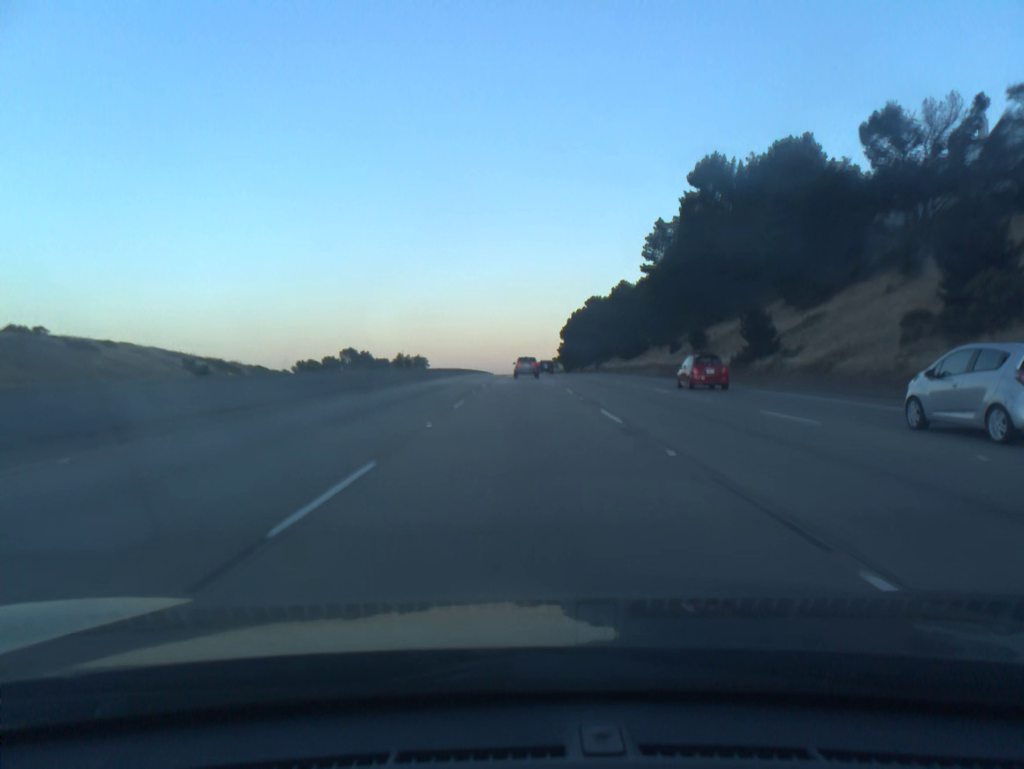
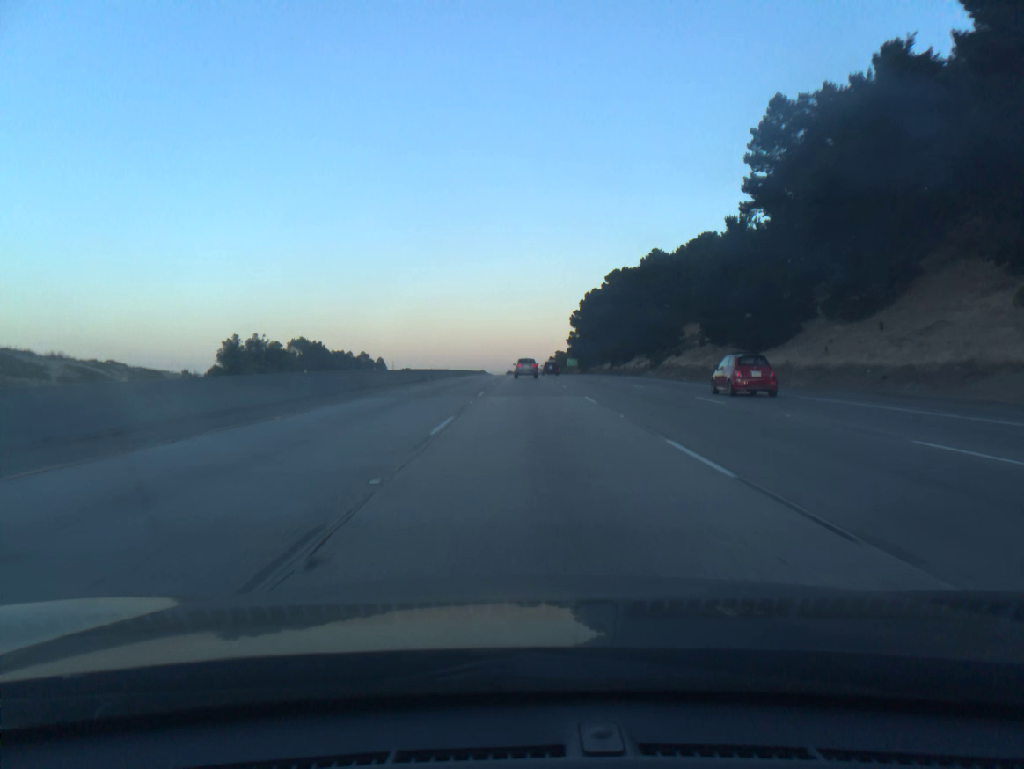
(-0.2, +65.5) m; 0°
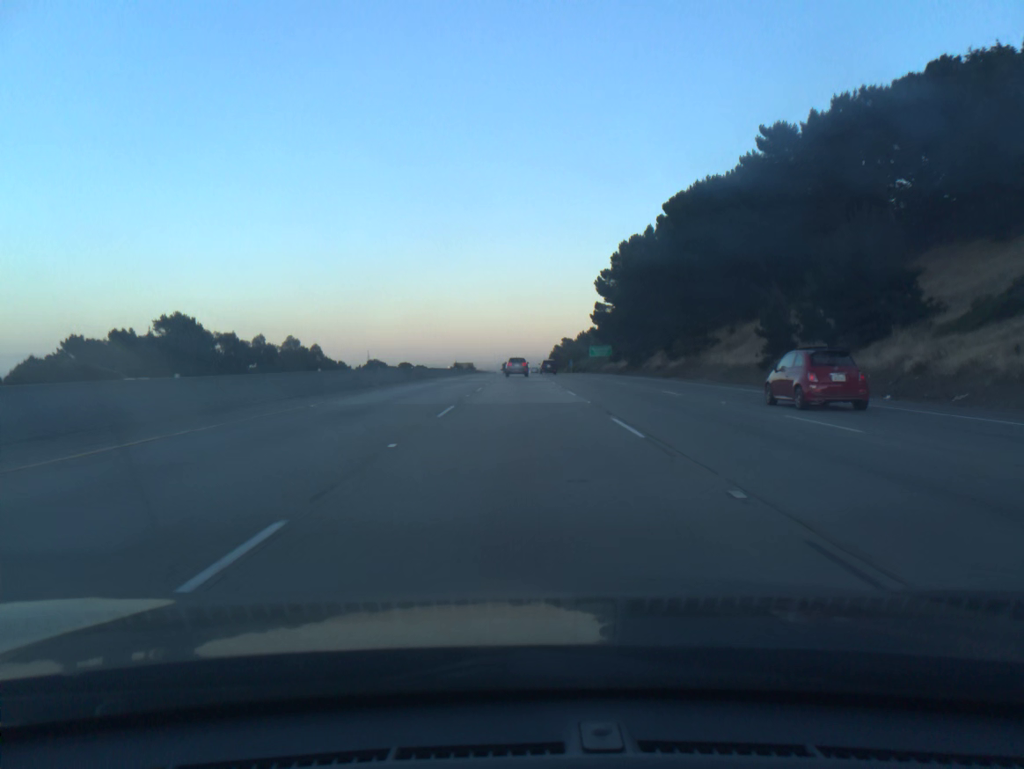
(+0.5, +83.9) m; 0°
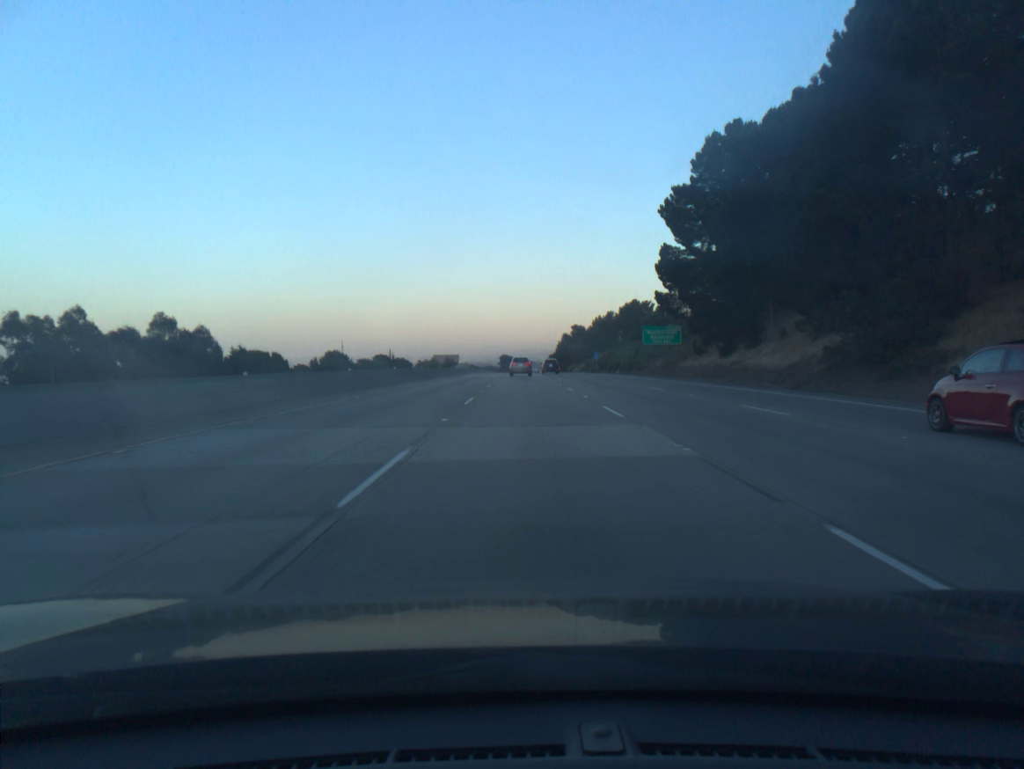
(-0.2, +68.8) m; 0°
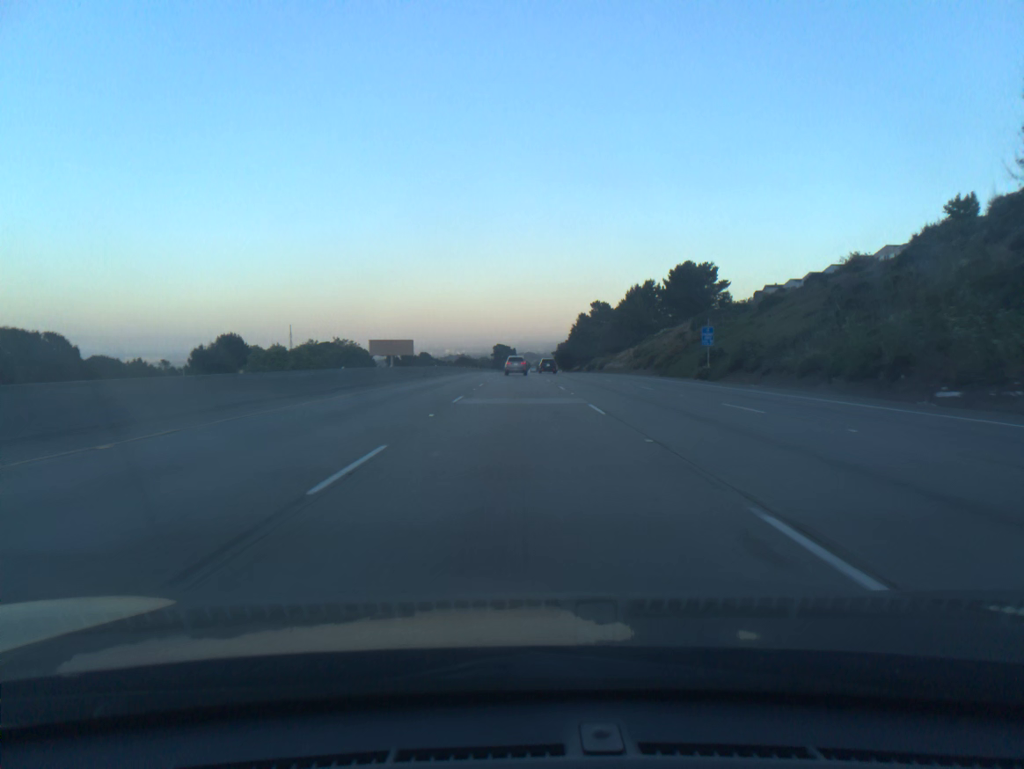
(+0.3, +87.4) m; 0°
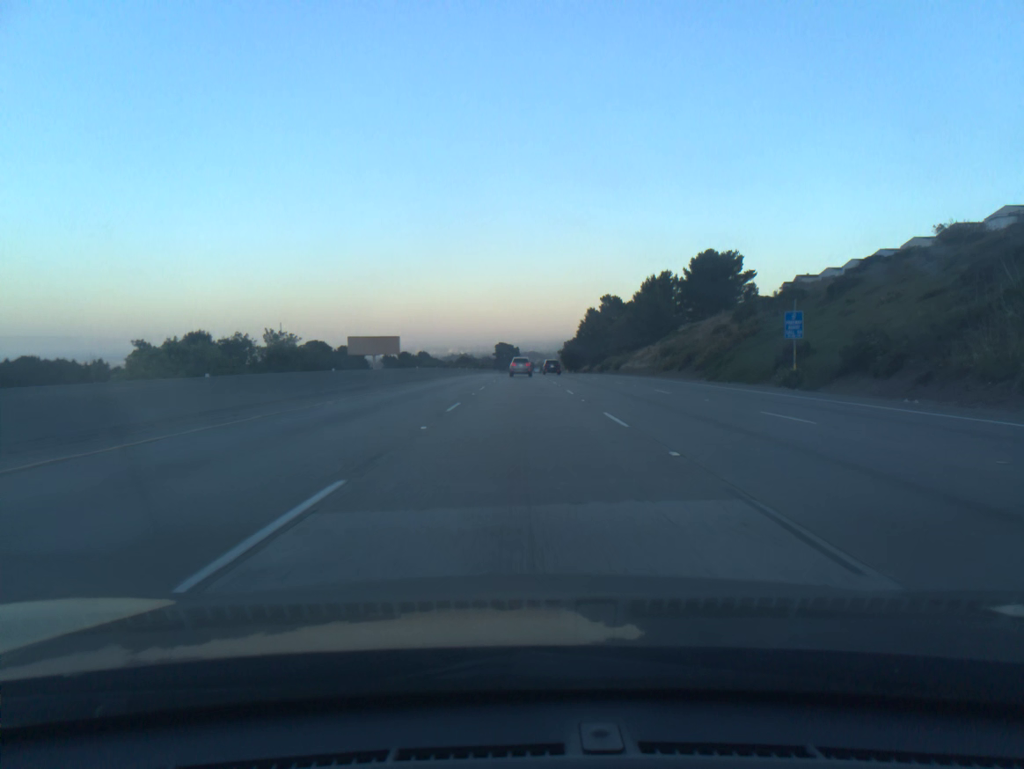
(0.0, +17.6) m; 0°
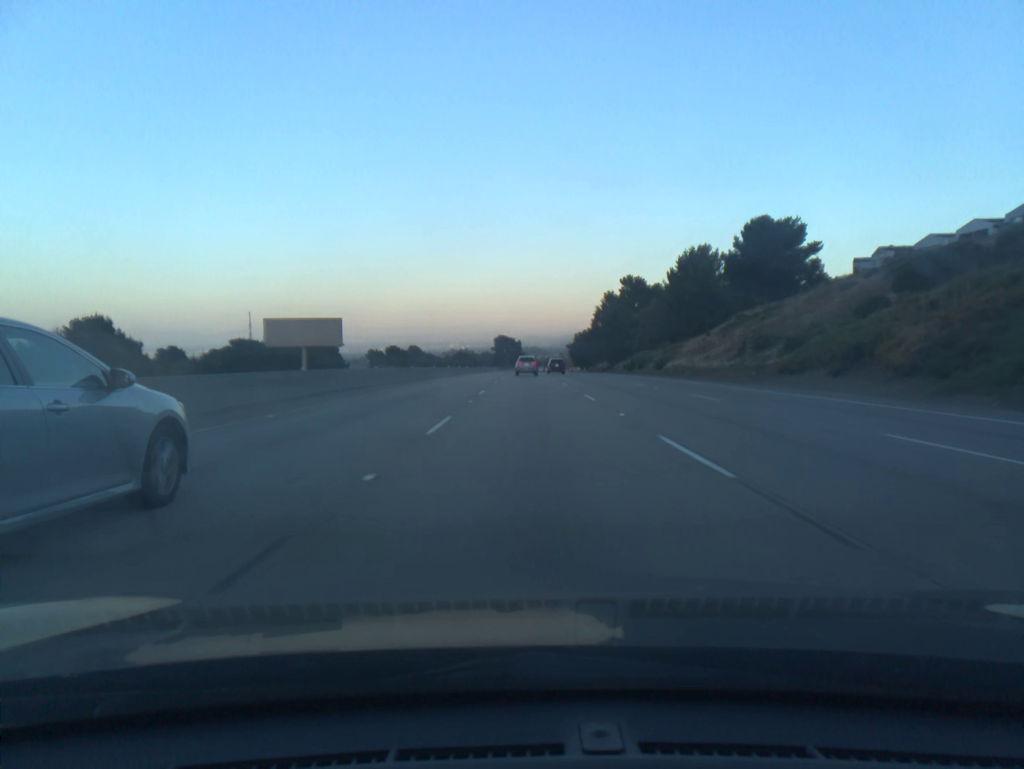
(-0.1, +35.3) m; 0°
